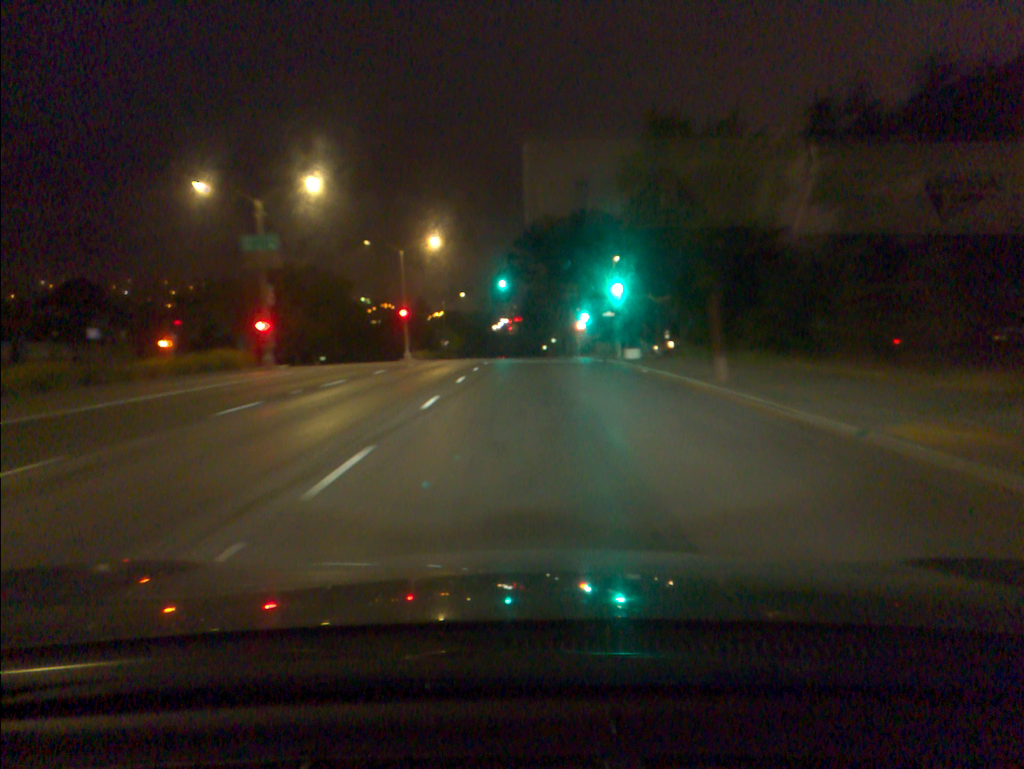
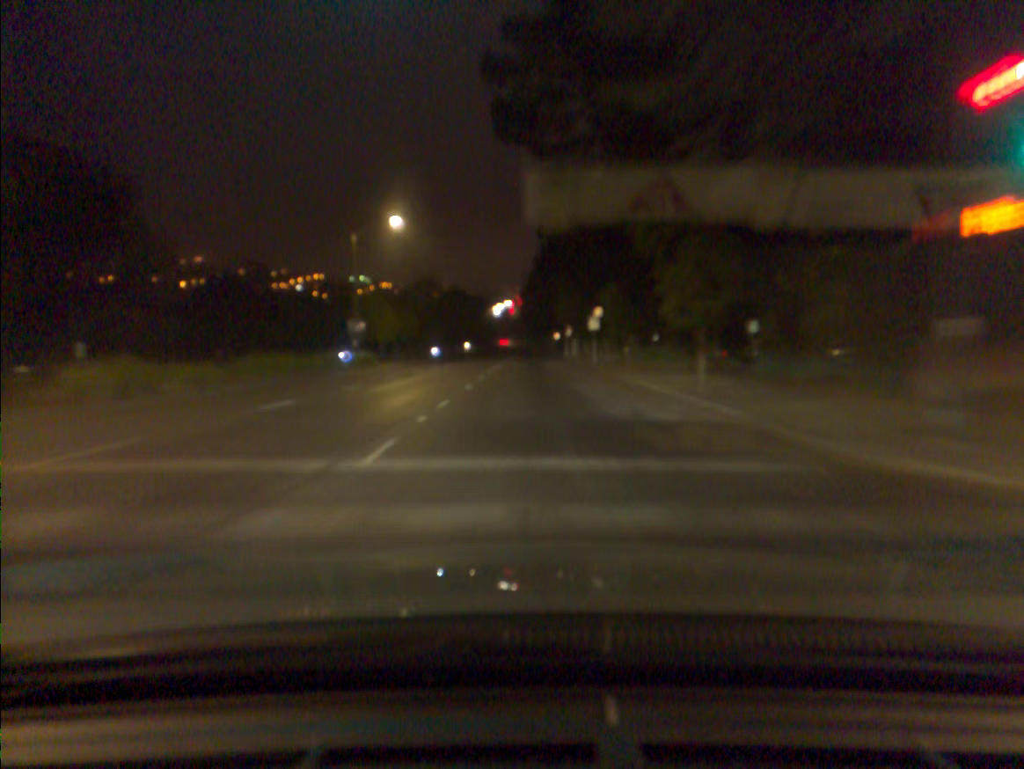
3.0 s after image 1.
(0.0, +62.0) m; 0°
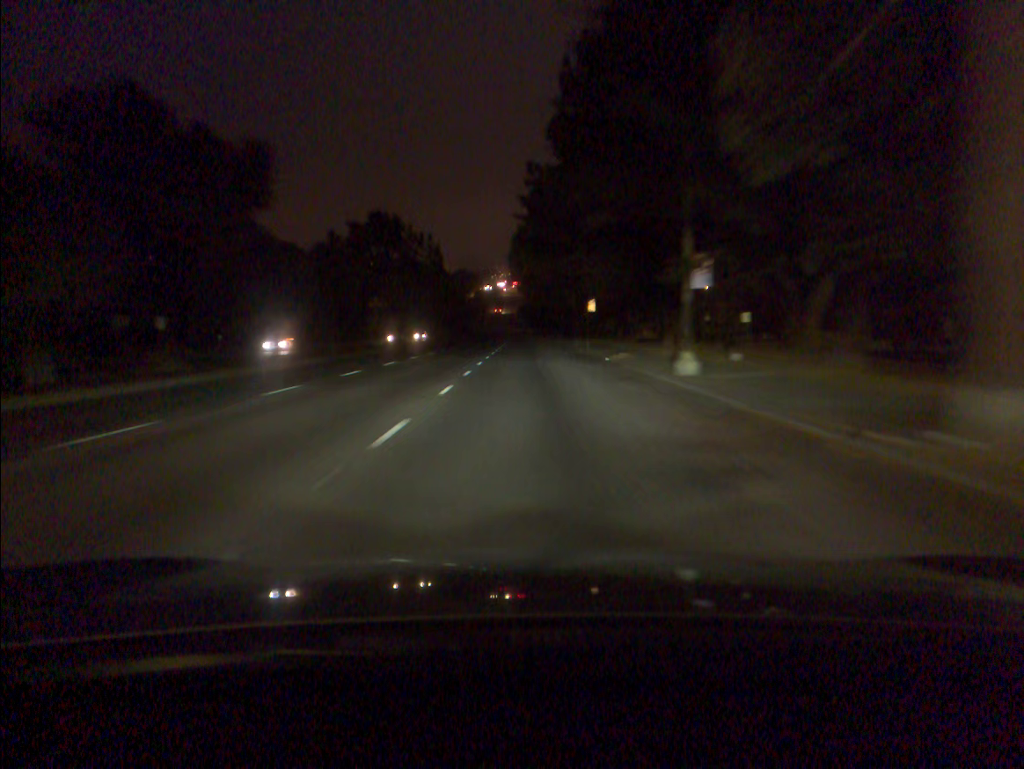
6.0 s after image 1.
(+0.2, +65.5) m; 0°
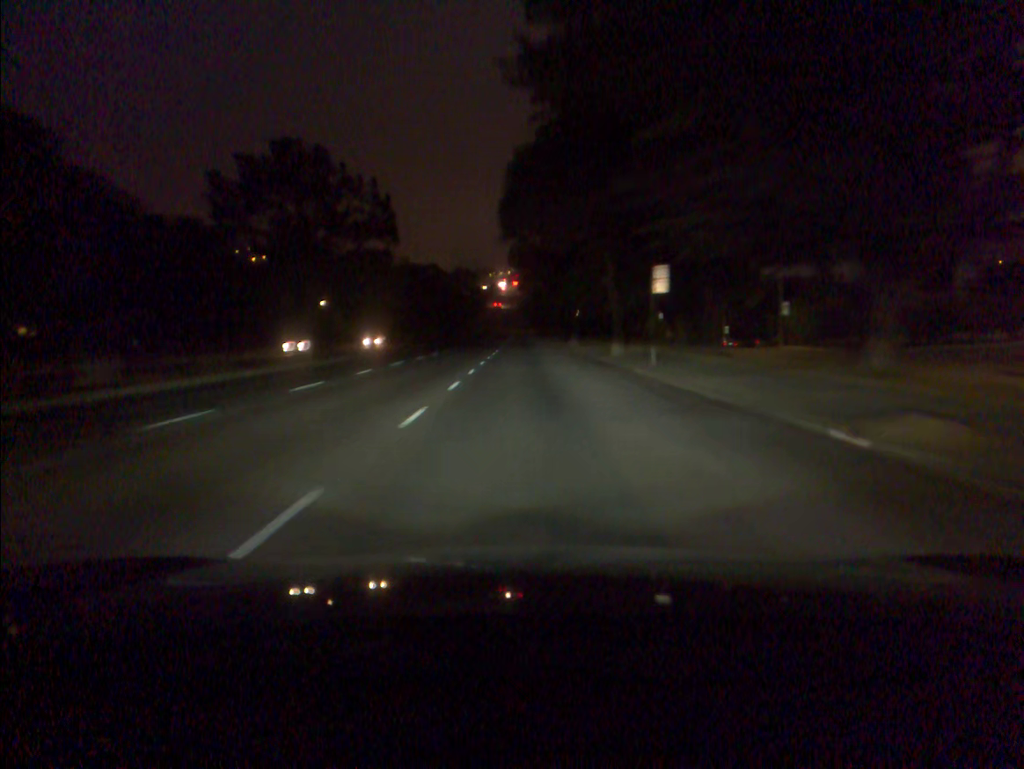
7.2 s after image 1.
(0.0, +27.3) m; 0°
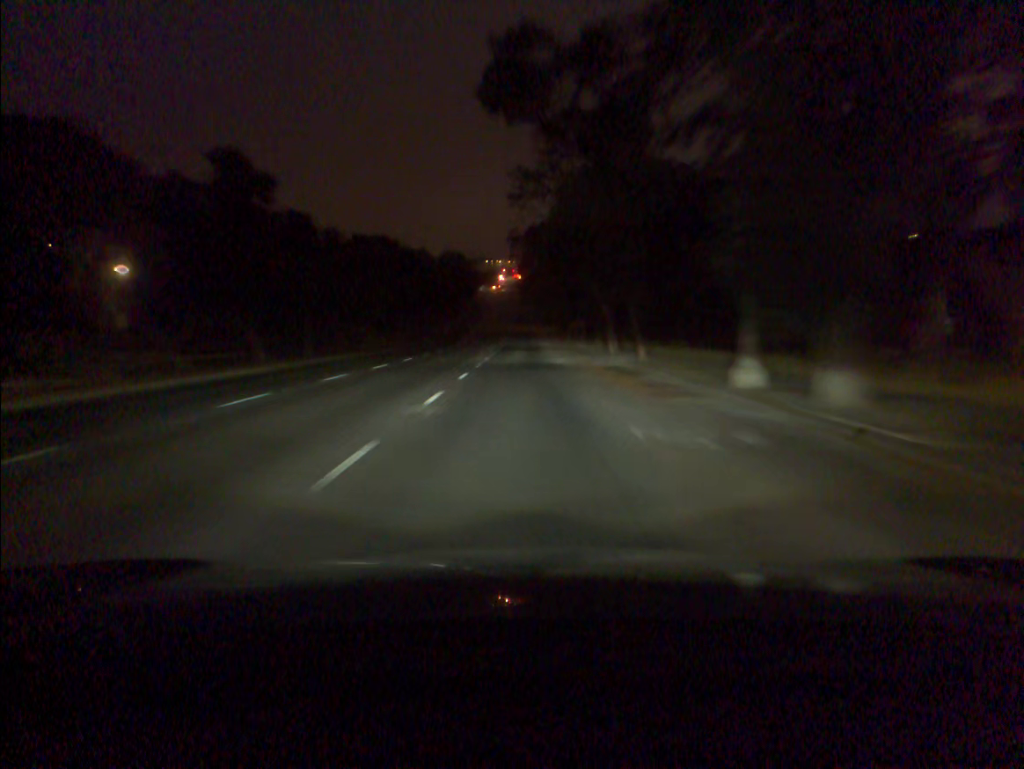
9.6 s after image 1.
(-0.2, +55.2) m; 0°
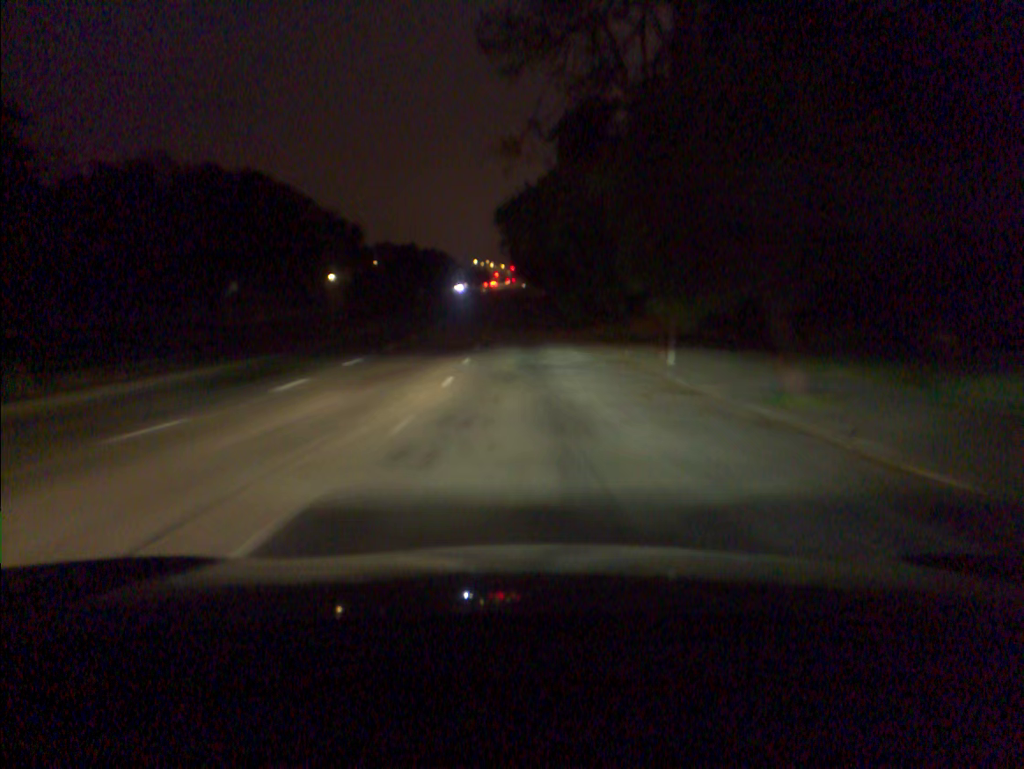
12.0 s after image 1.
(+0.1, +54.6) m; 0°
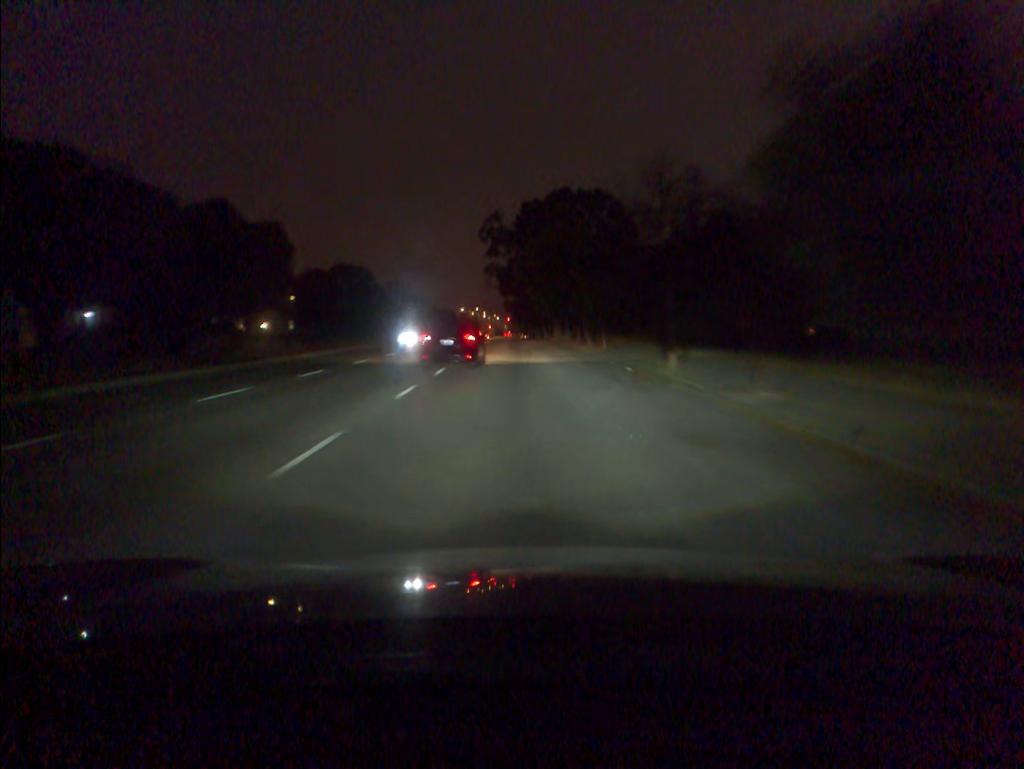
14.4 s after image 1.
(+0.2, +53.6) m; 0°
